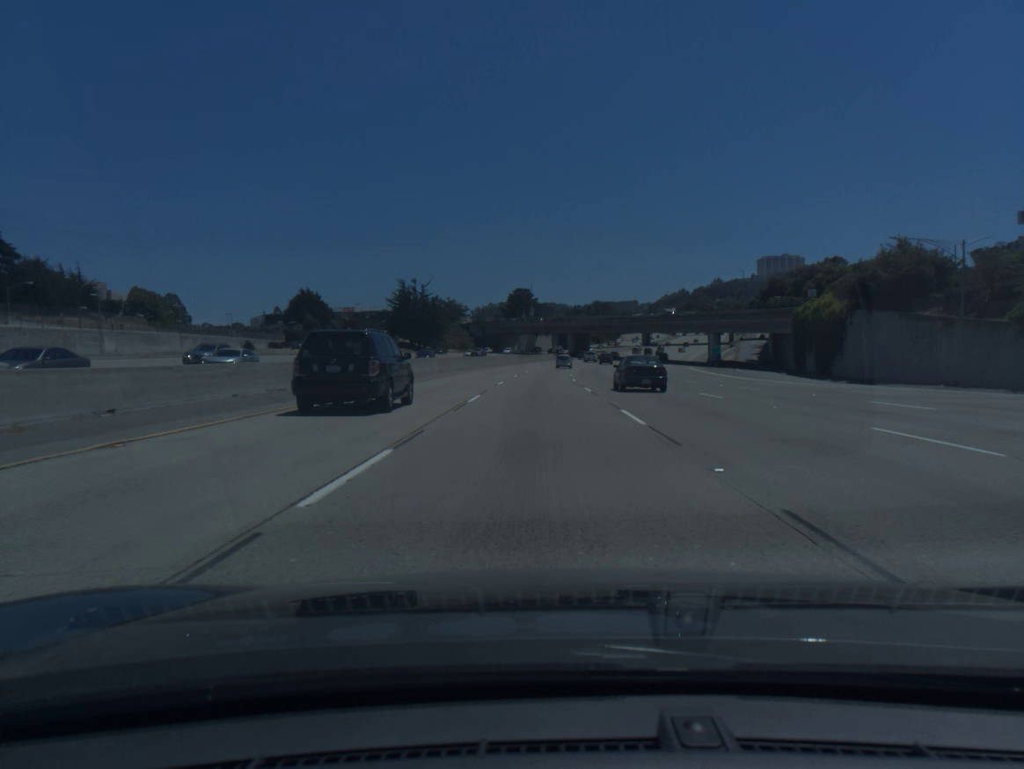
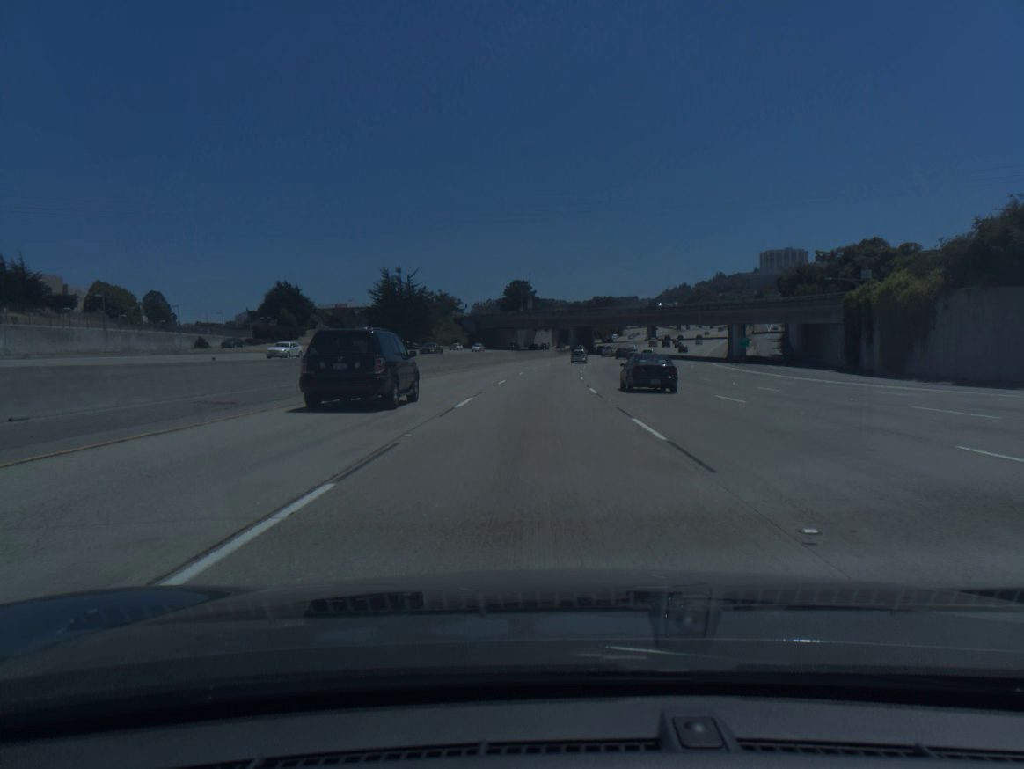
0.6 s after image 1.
(0.0, +17.3) m; 0°
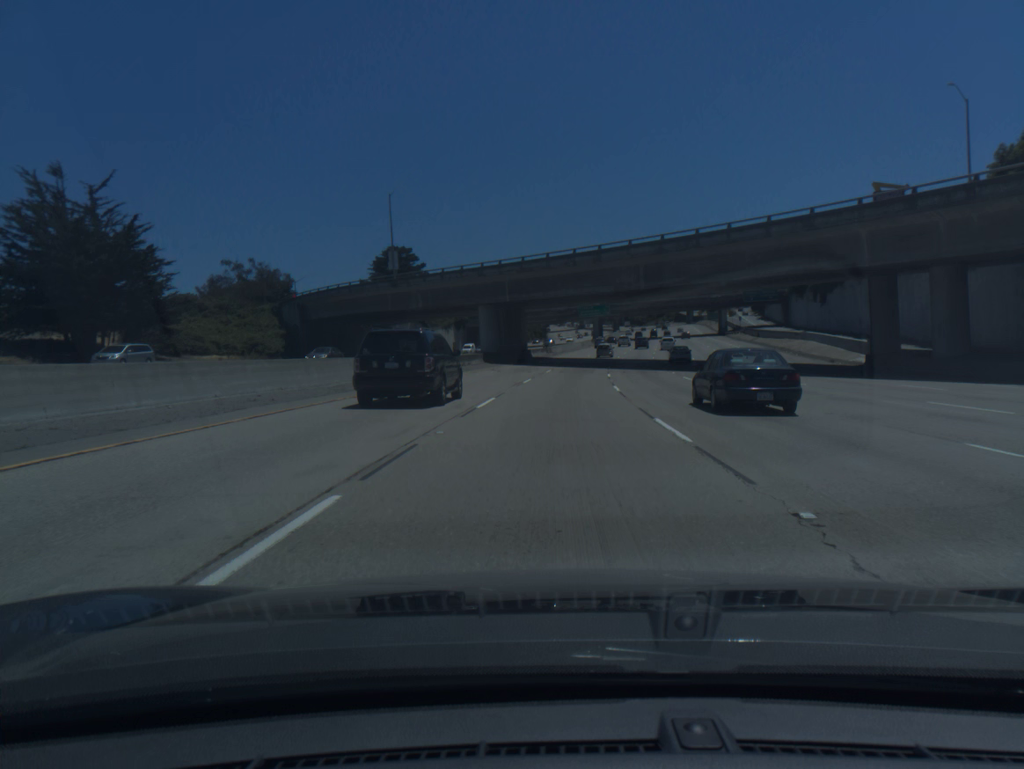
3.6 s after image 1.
(+3.3, +88.2) m; +6°
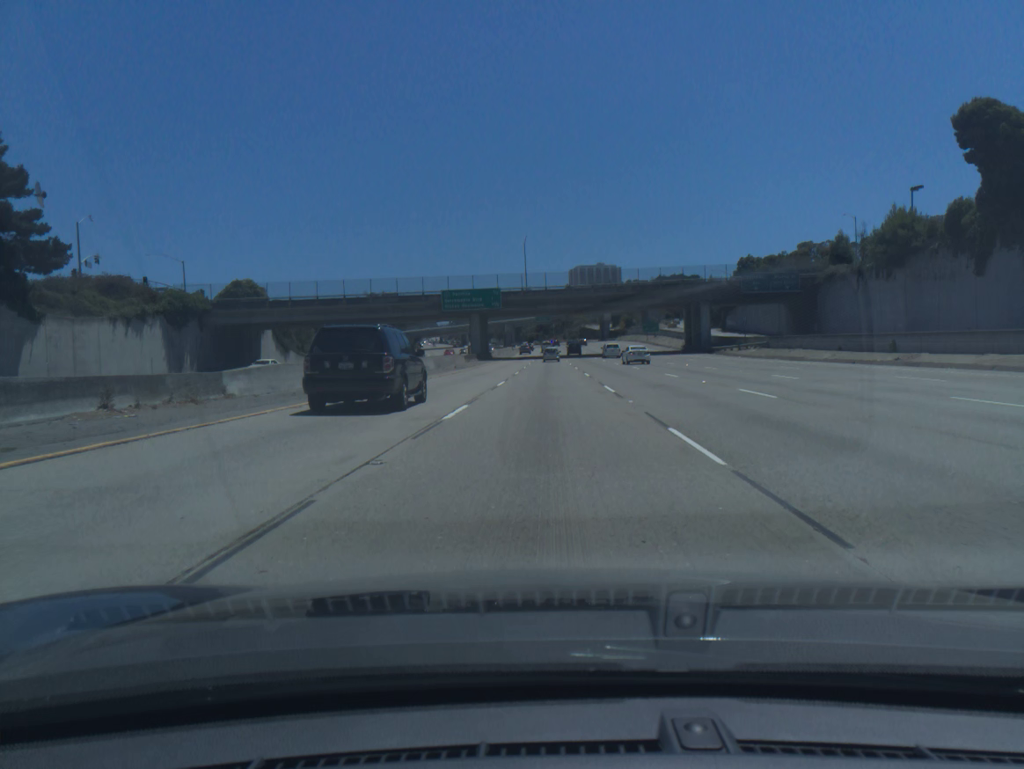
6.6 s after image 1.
(+7.2, +90.1) m; +8°
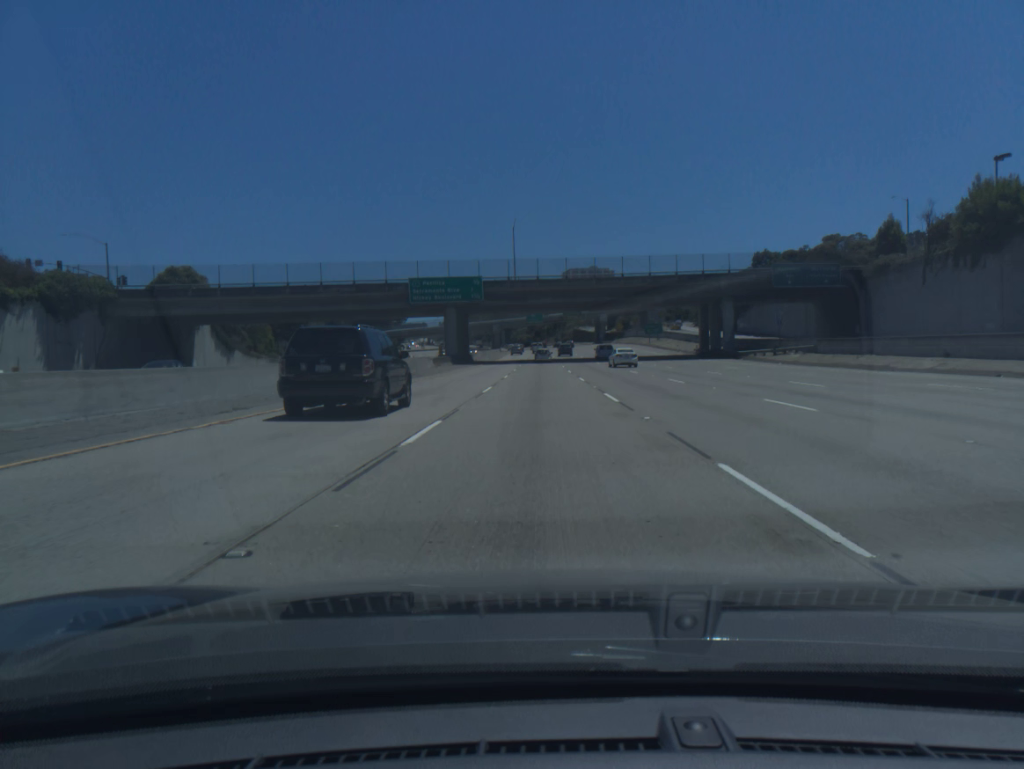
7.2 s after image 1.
(+0.1, +18.1) m; +1°
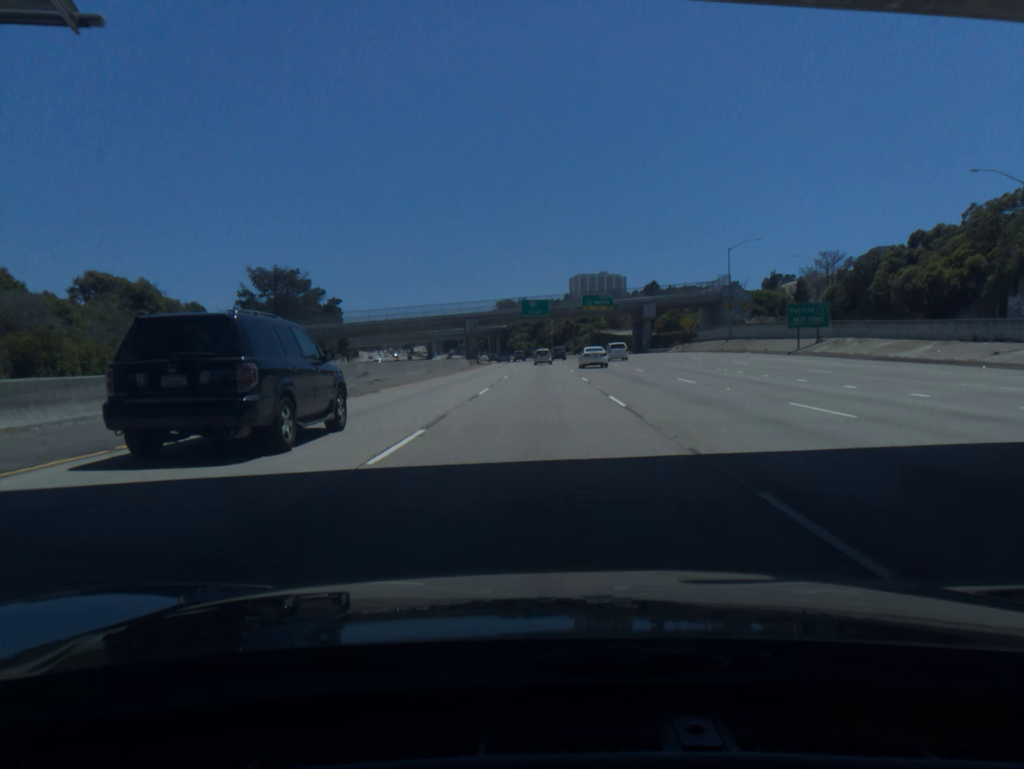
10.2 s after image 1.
(0.0, +89.8) m; 0°
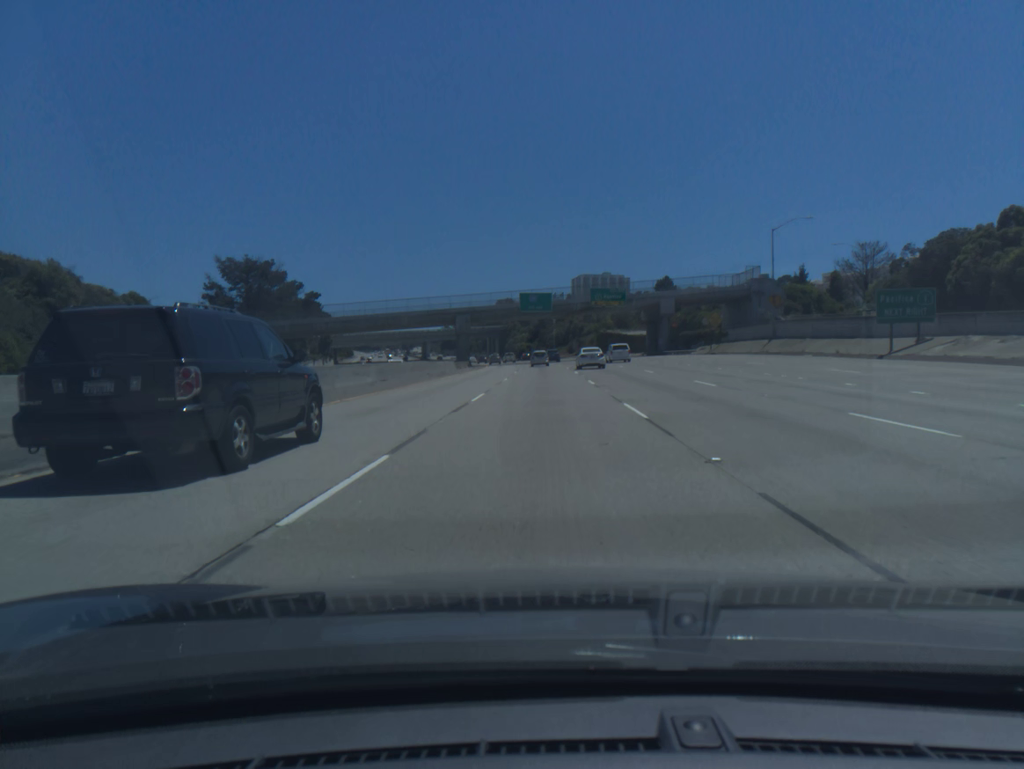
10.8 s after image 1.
(0.0, +17.8) m; 0°
